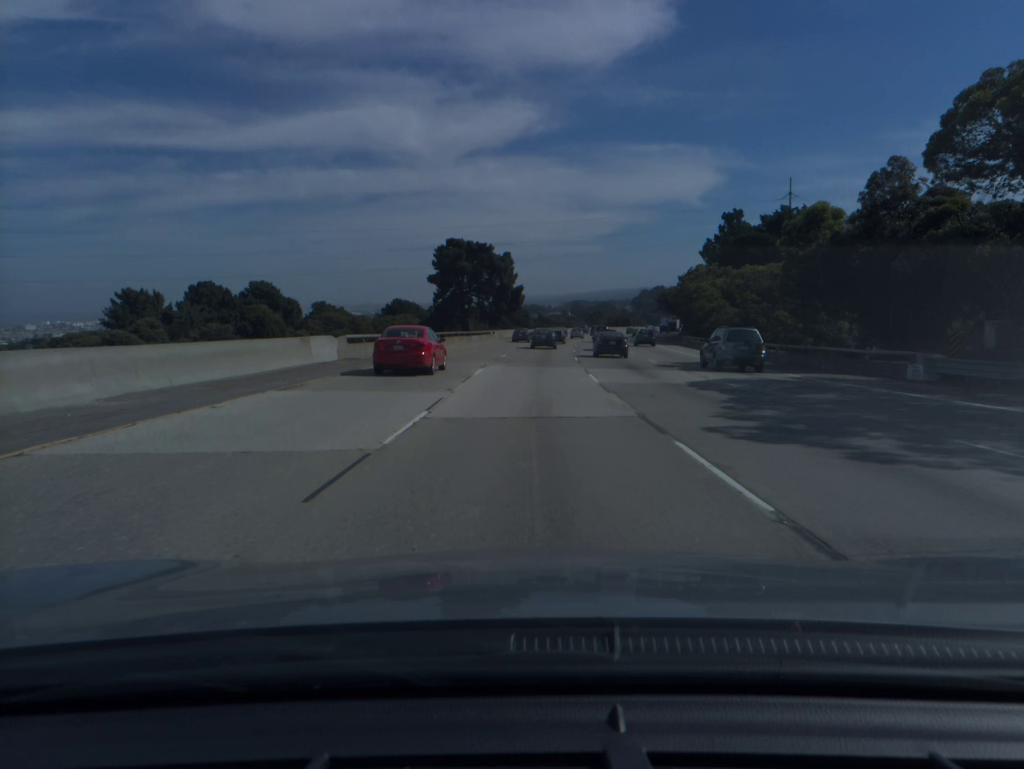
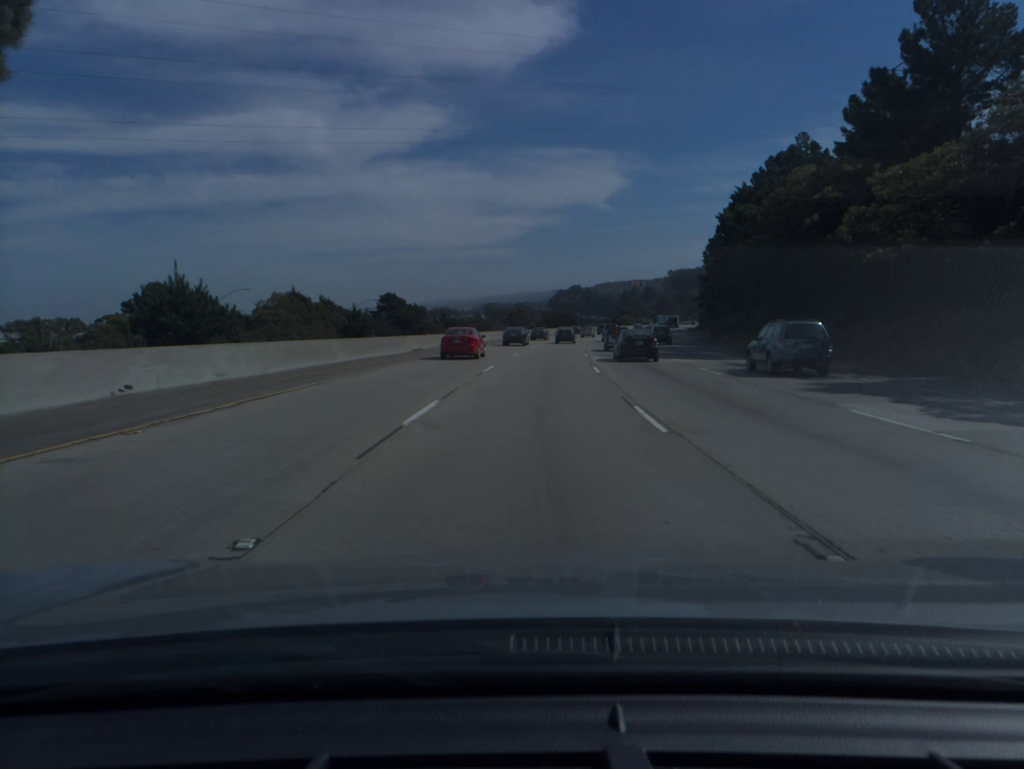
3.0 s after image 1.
(+4.1, +90.1) m; +6°
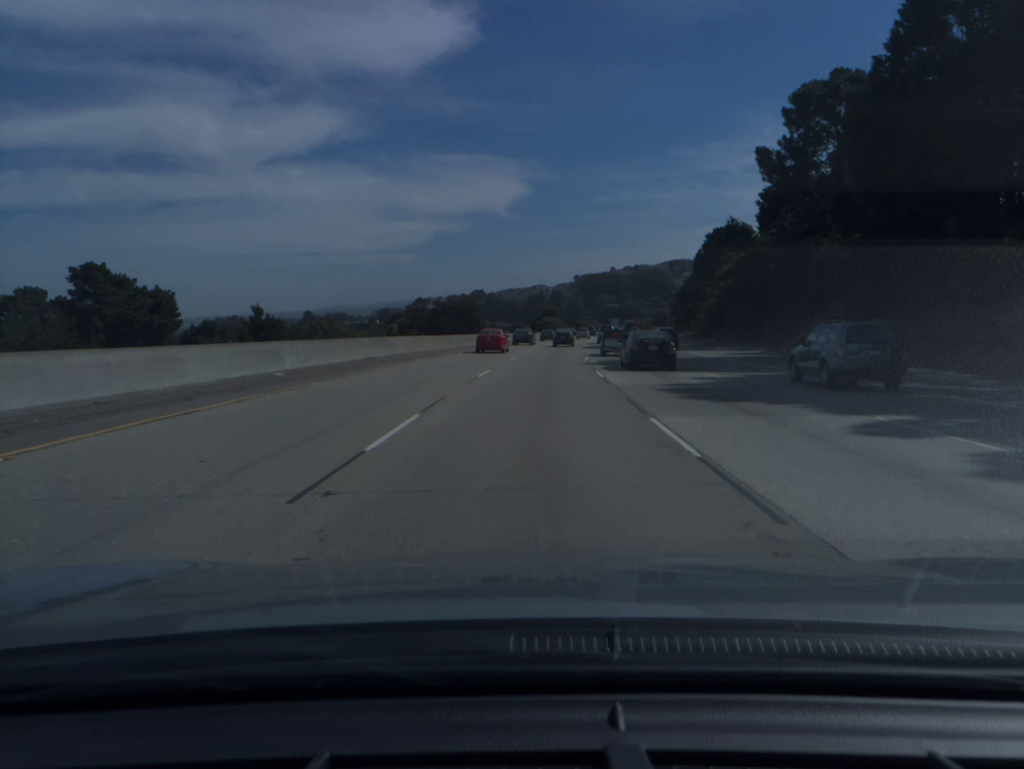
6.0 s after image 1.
(+5.6, +89.6) m; +7°
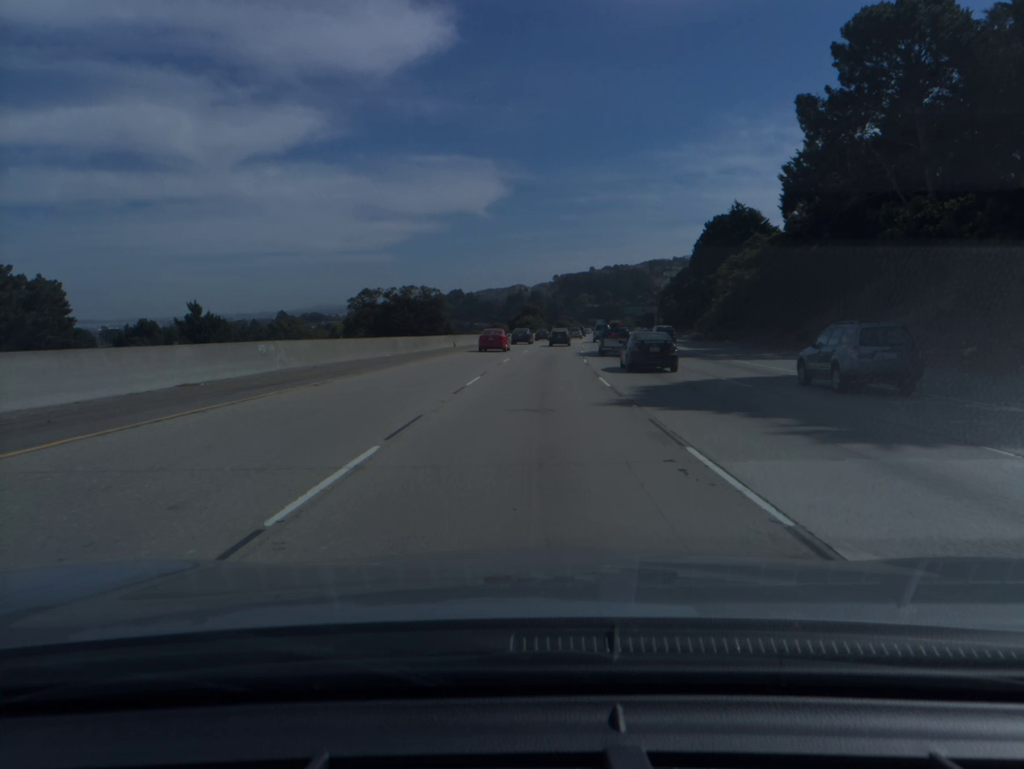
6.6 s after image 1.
(+0.2, +17.9) m; +1°
